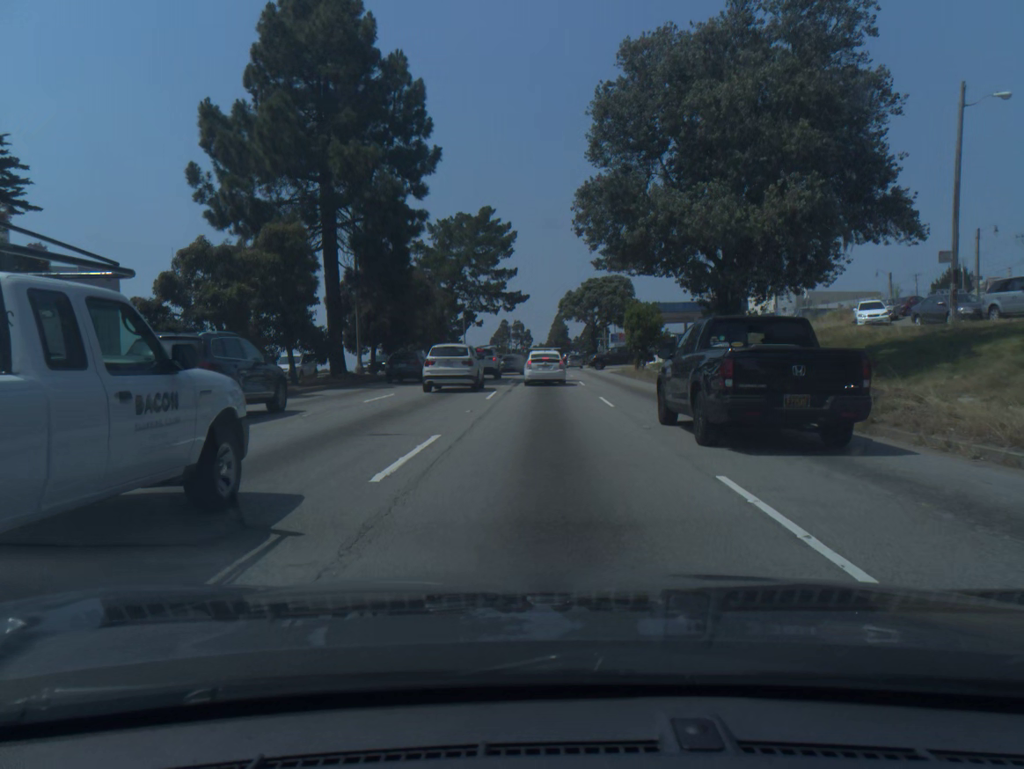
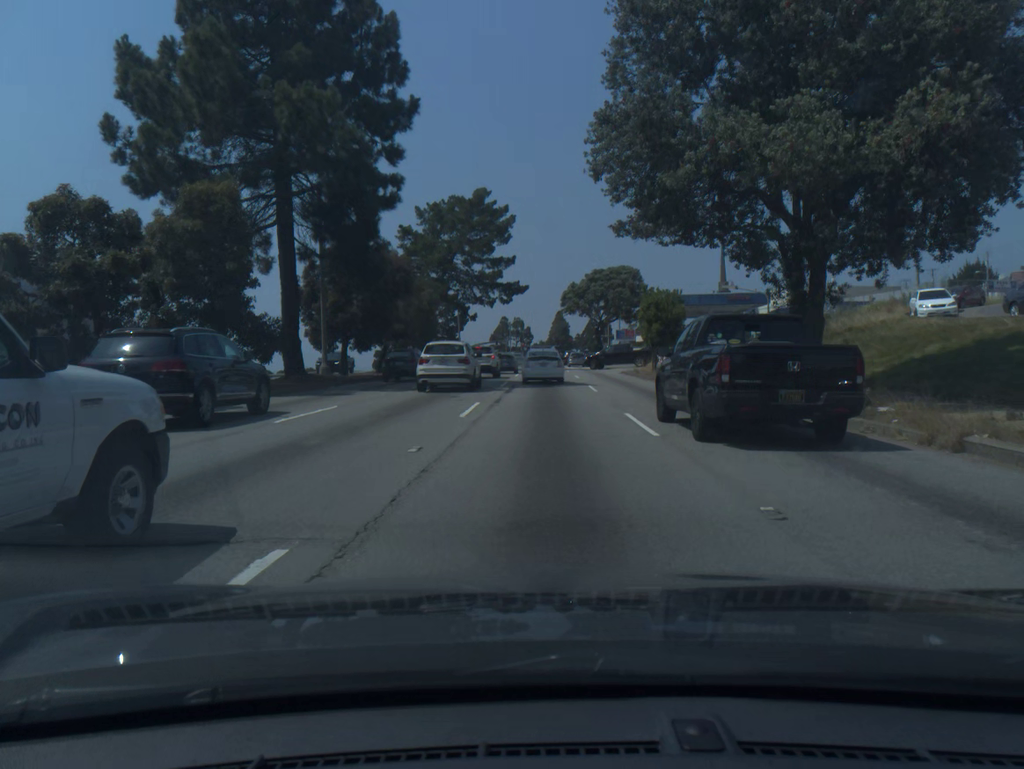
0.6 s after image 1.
(0.0, +7.1) m; 0°
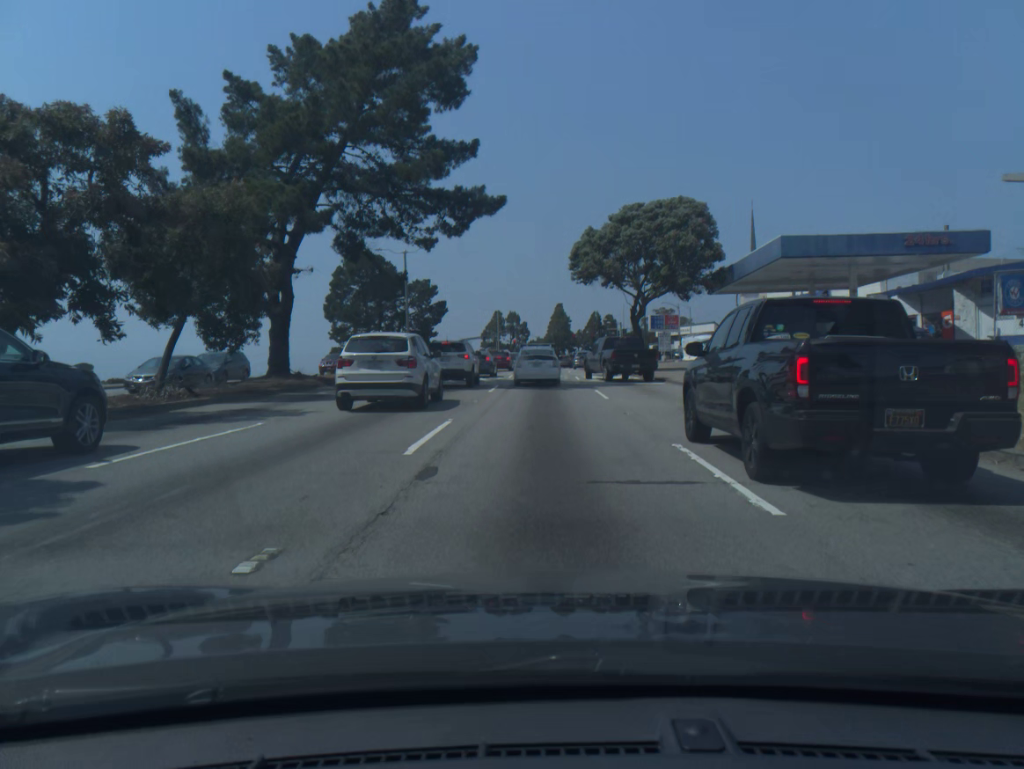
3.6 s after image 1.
(0.0, +34.7) m; 0°
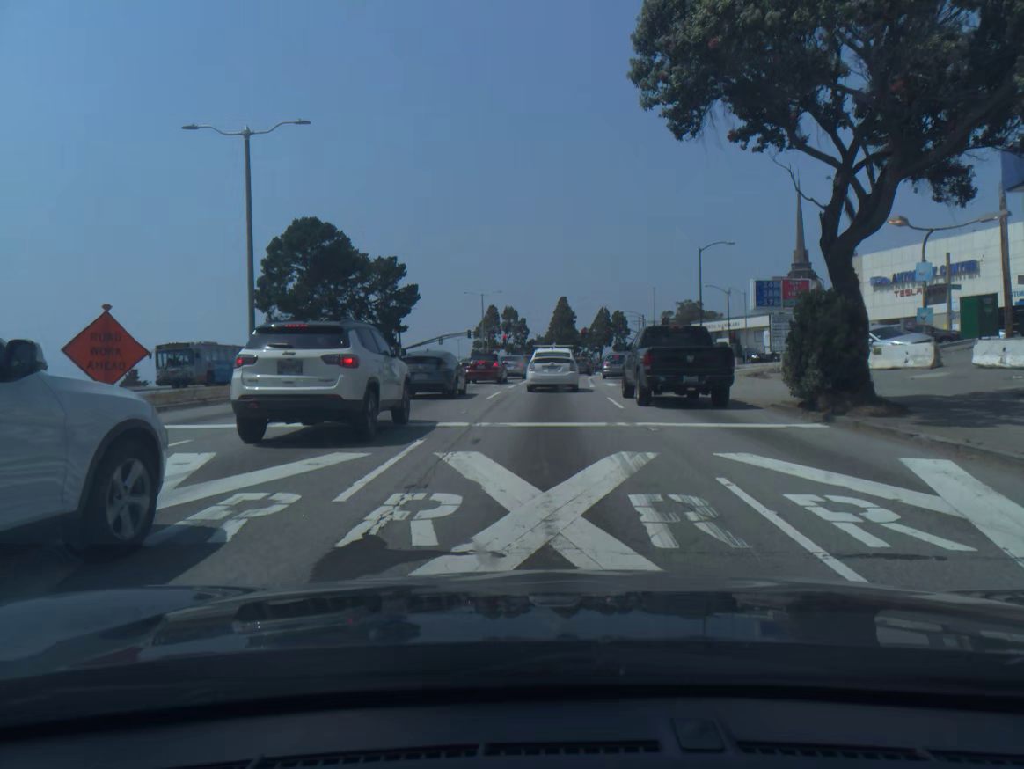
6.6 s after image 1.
(-0.1, +32.5) m; 0°
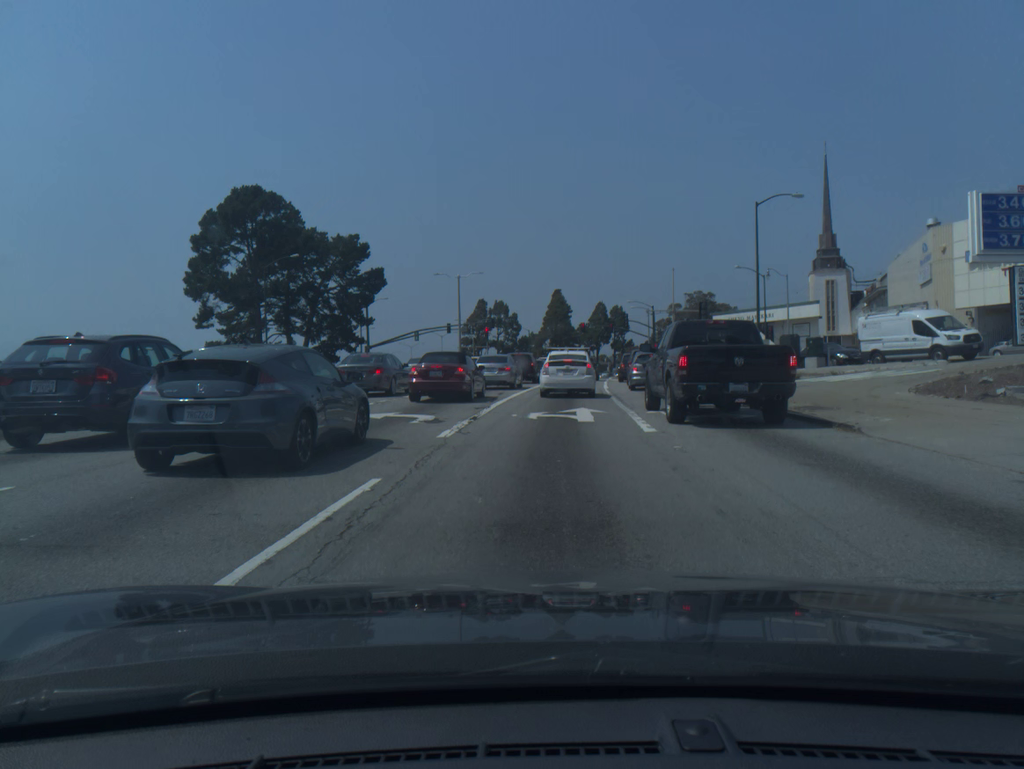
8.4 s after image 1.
(+0.1, +18.2) m; +1°
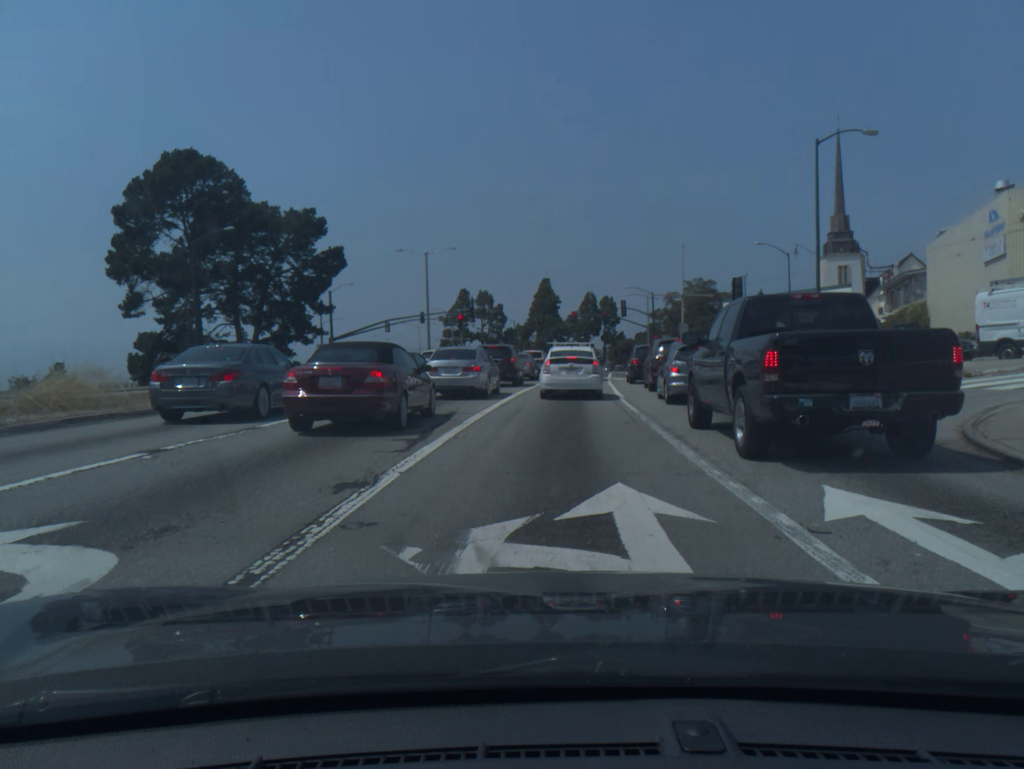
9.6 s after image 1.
(+0.1, +11.6) m; +1°
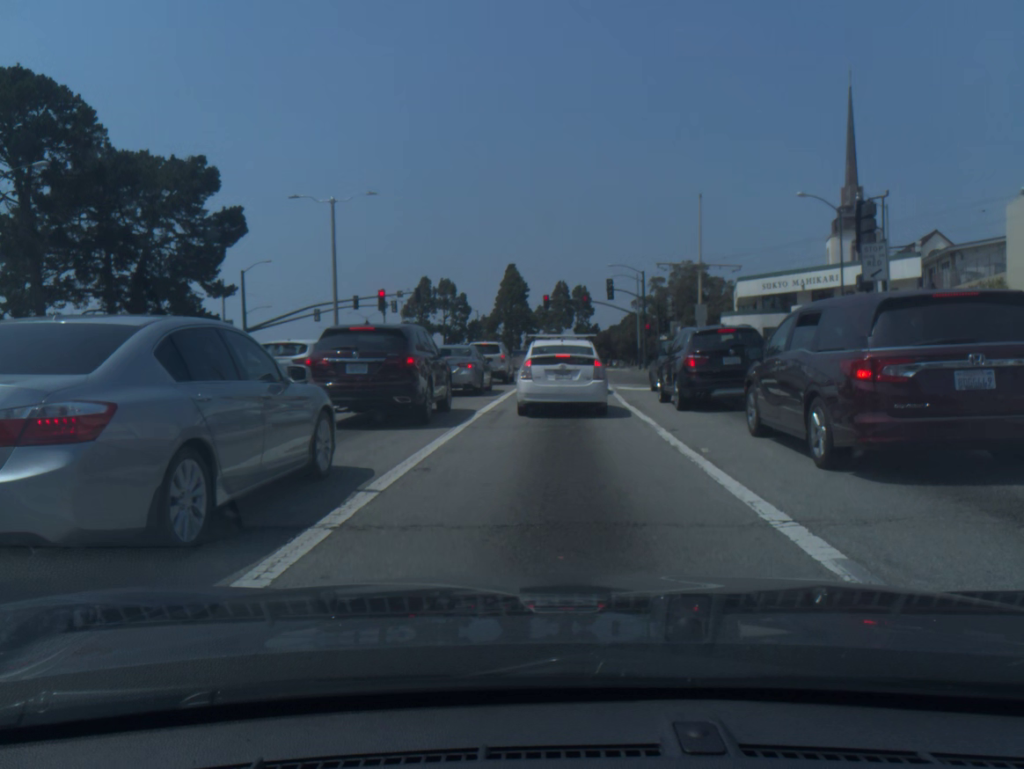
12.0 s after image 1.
(+0.5, +18.3) m; +3°
